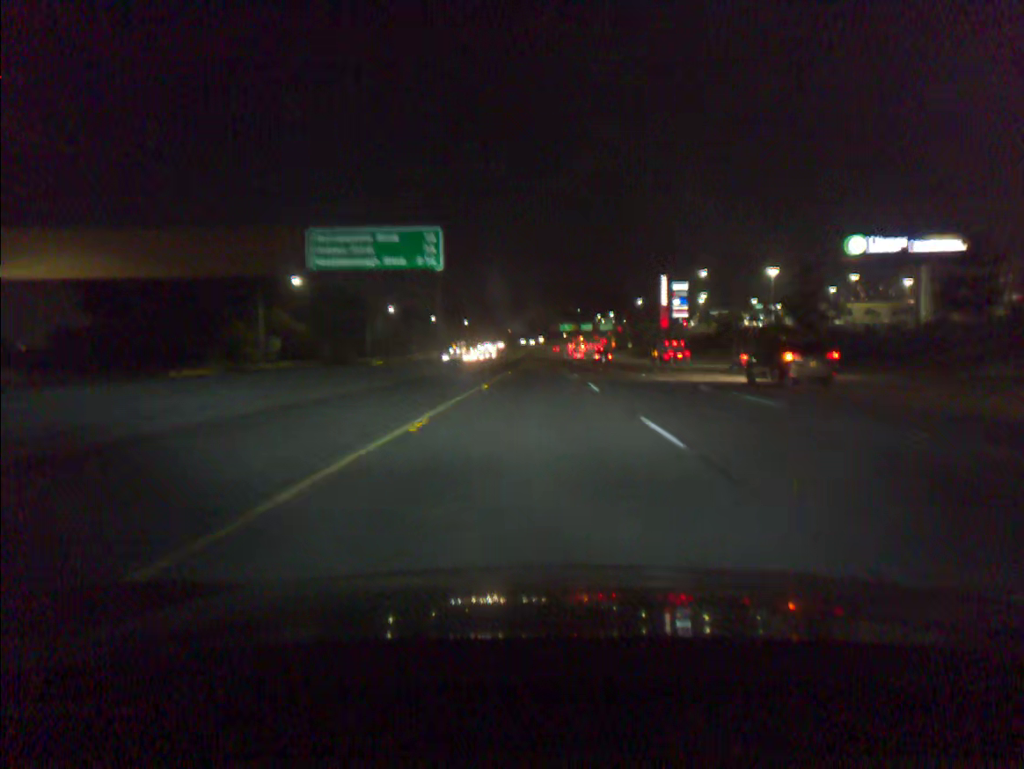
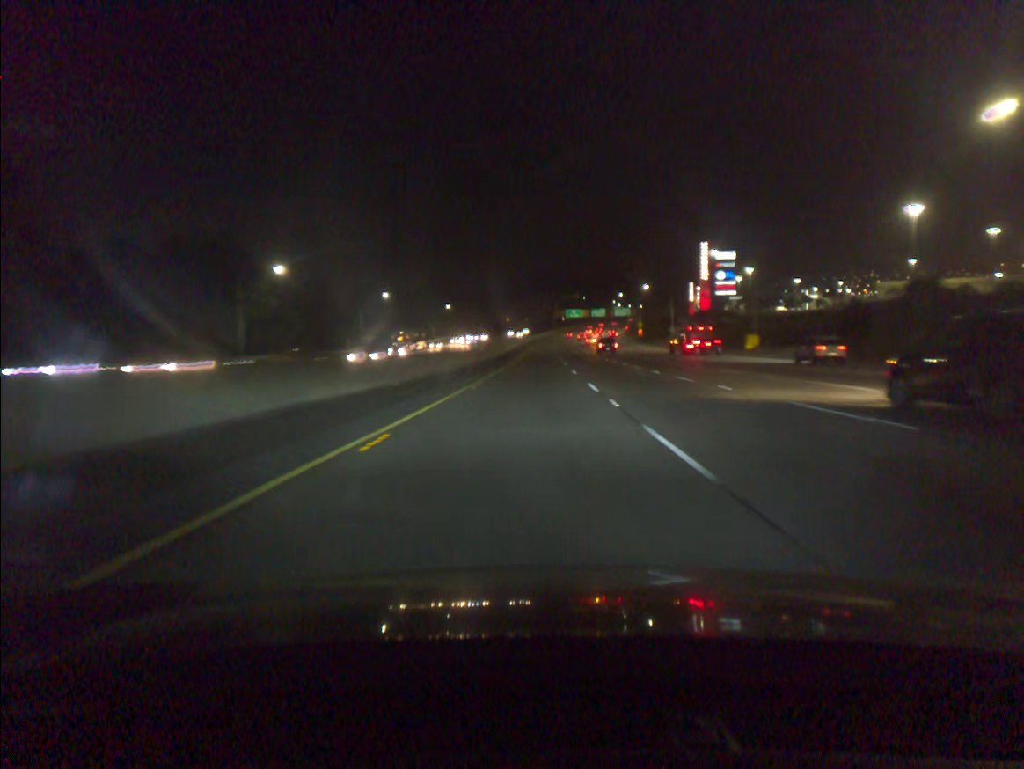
(+0.1, +61.0) m; 0°
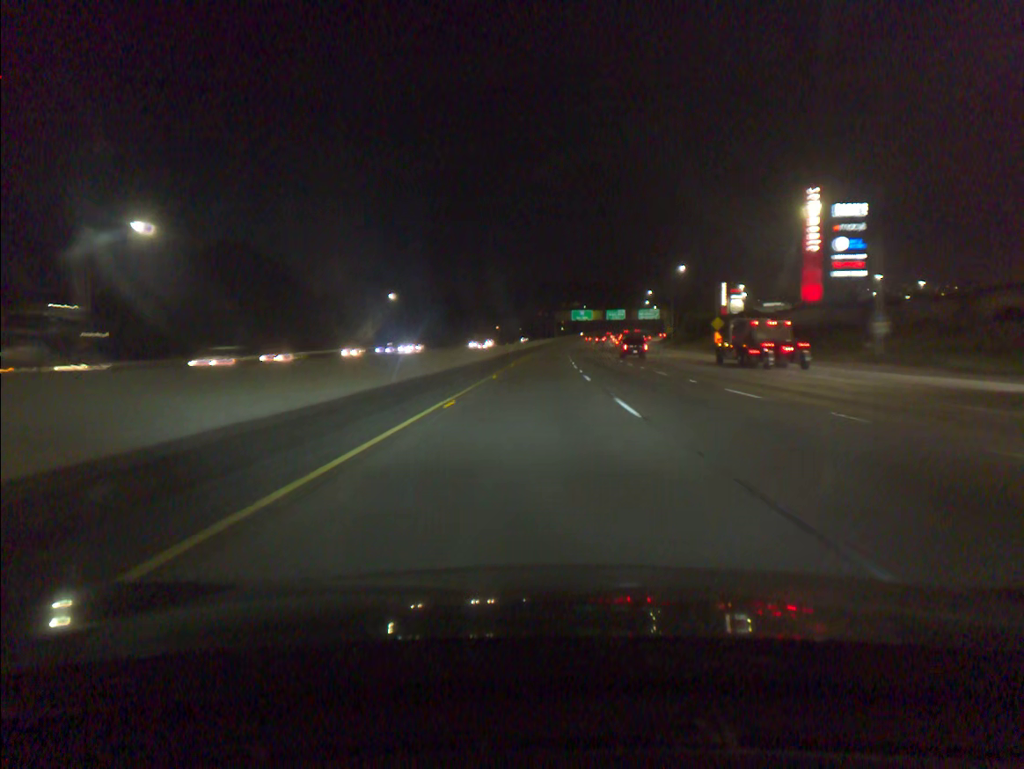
(-0.3, +80.9) m; 0°
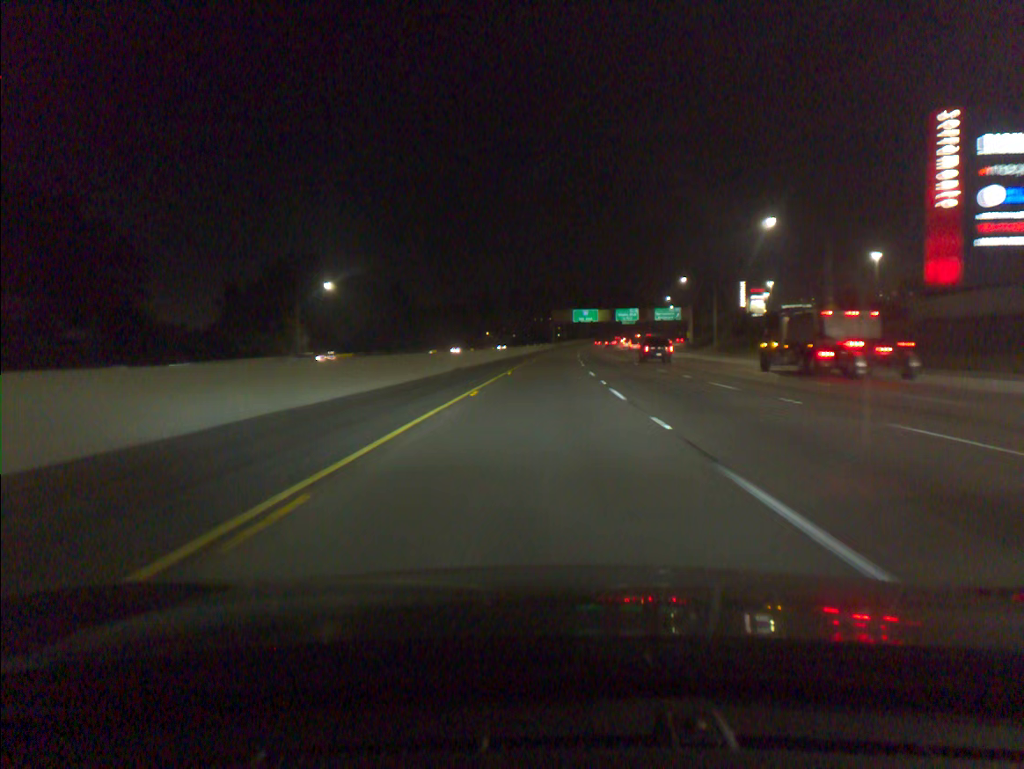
(+0.1, +40.2) m; 0°
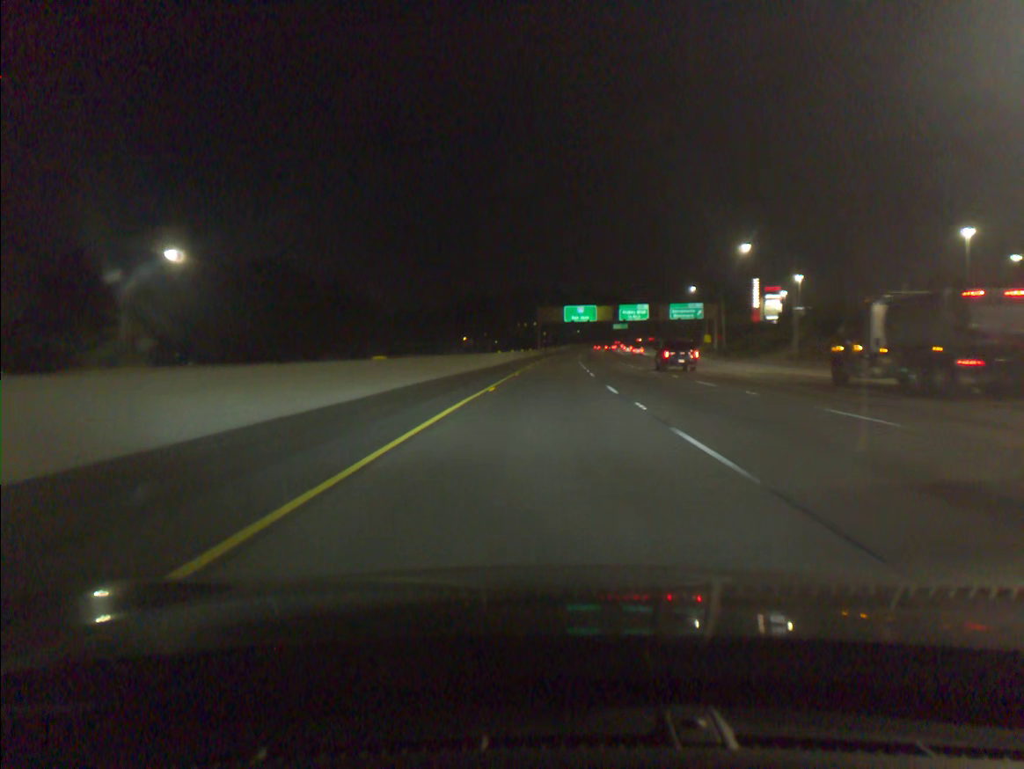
(+0.4, +40.1) m; +1°
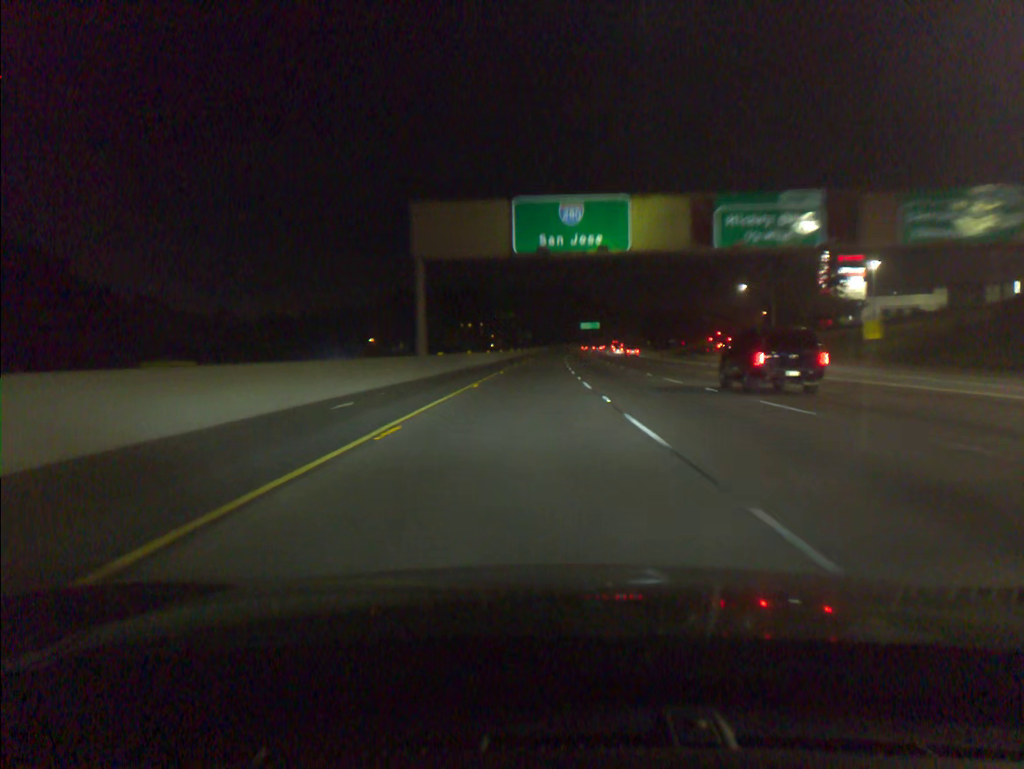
(+3.0, +99.9) m; +3°
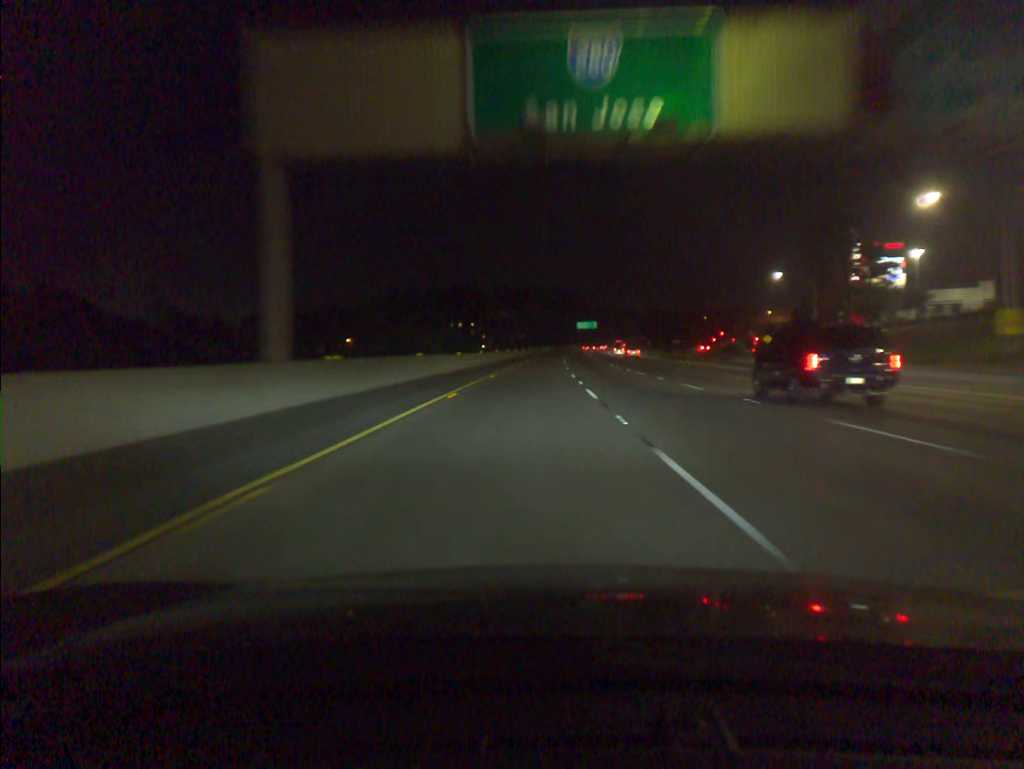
(+0.1, +19.9) m; 0°
